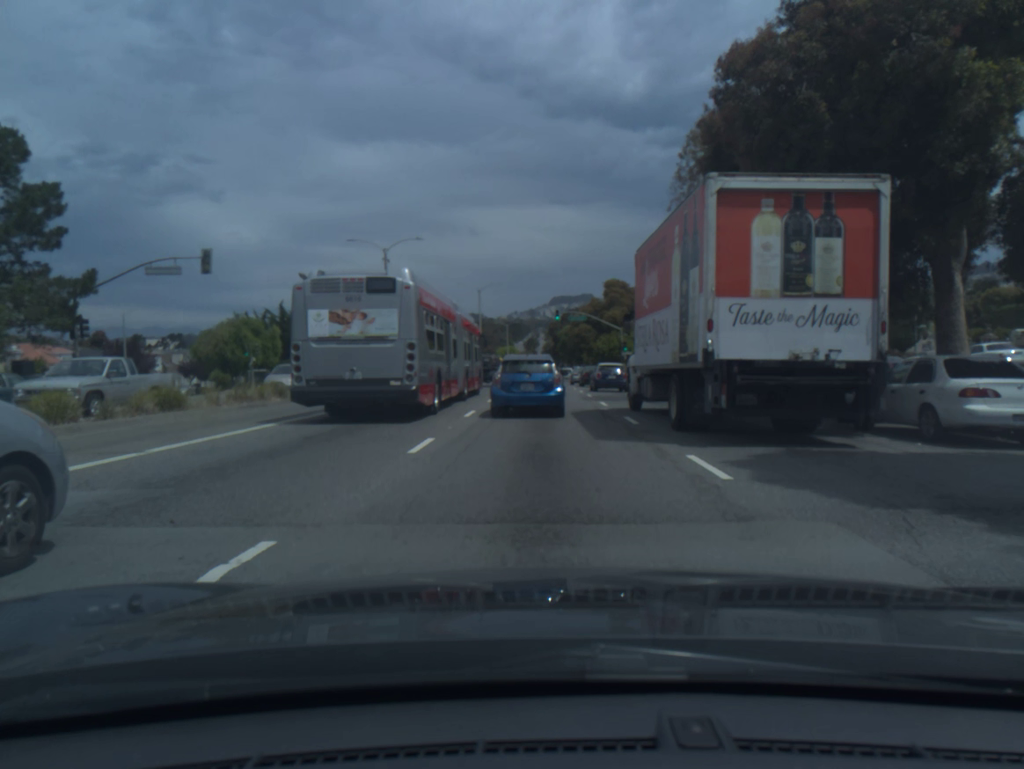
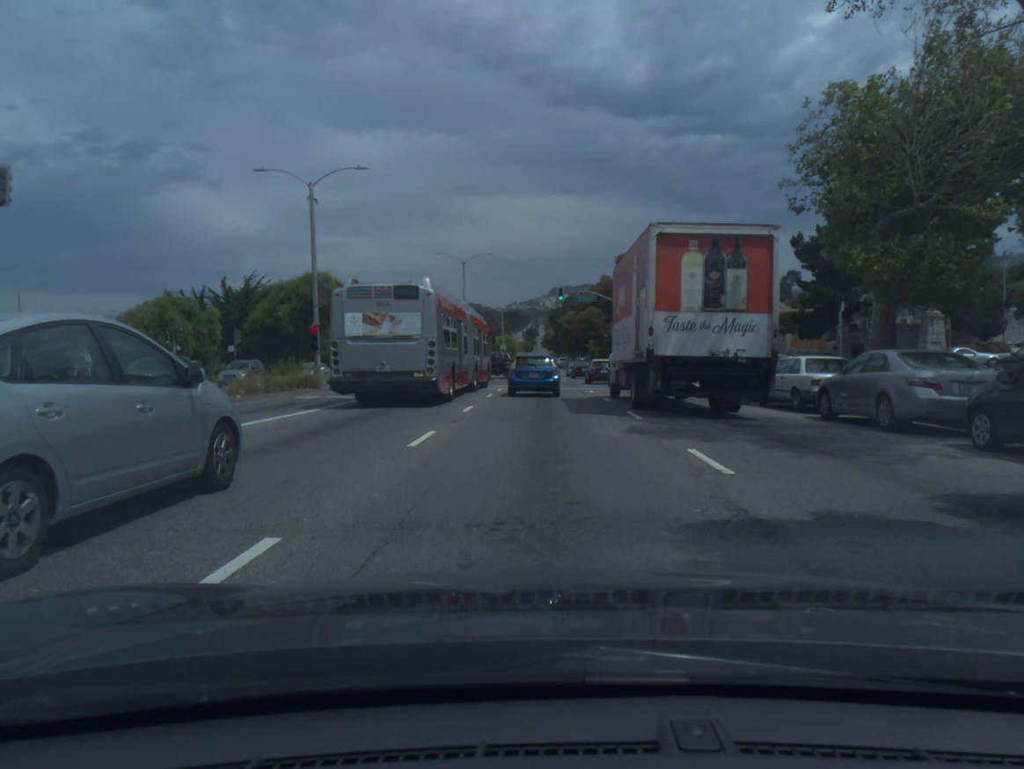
(0.0, +14.8) m; 0°
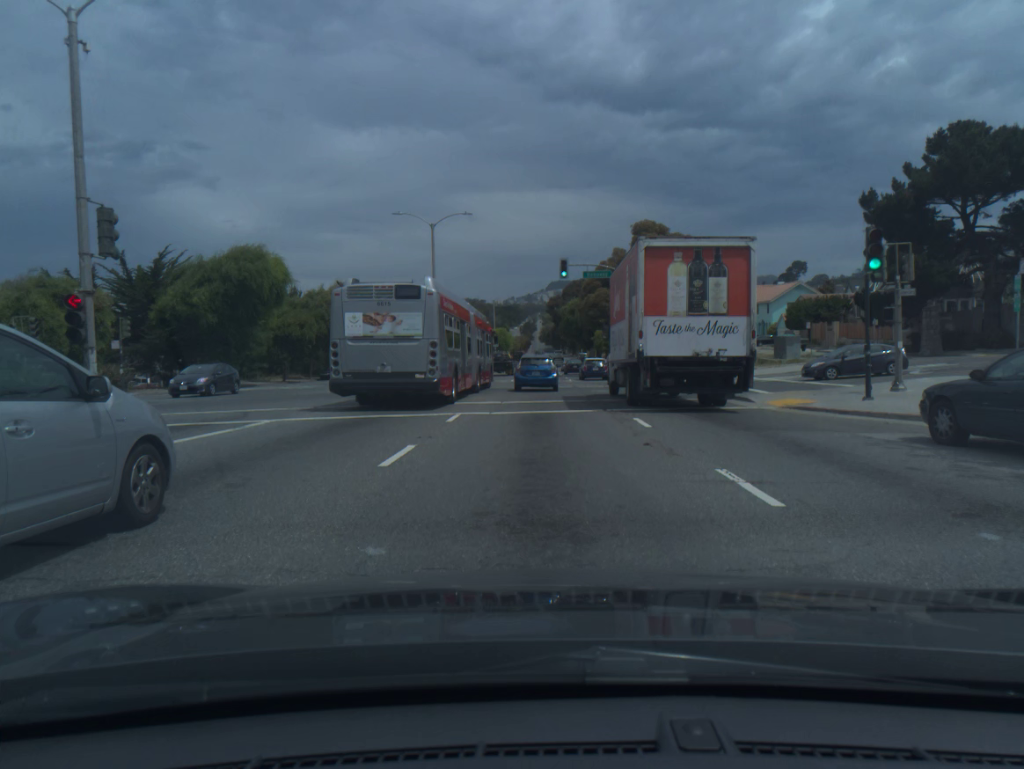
(0.0, +15.9) m; 0°
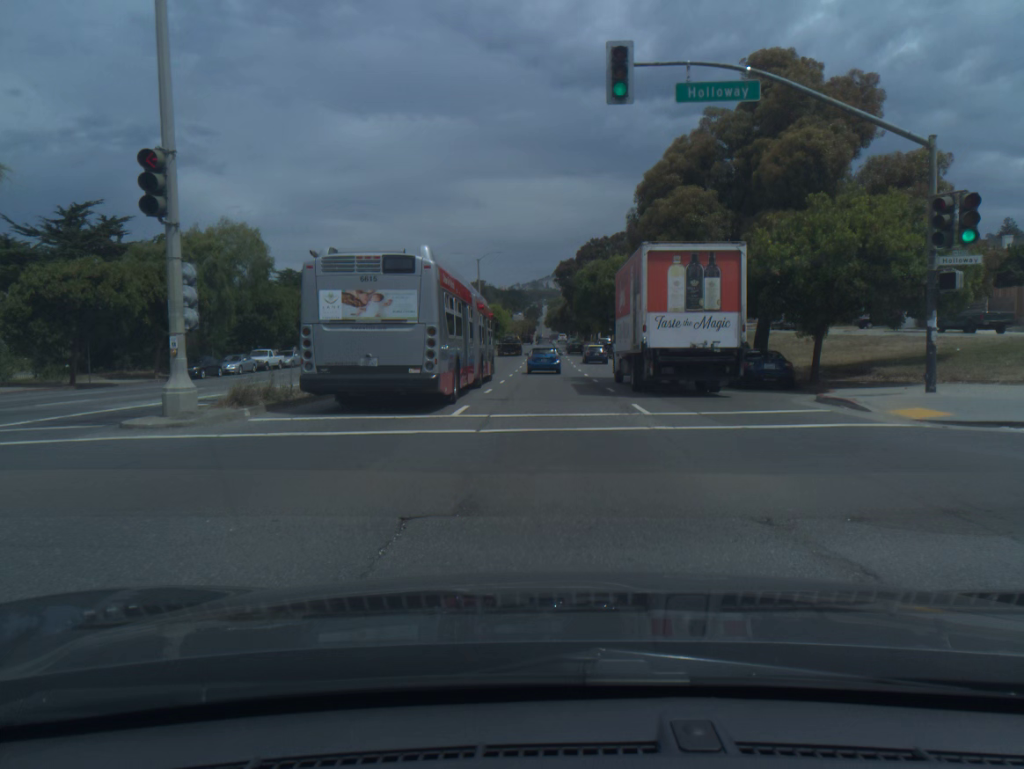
(-0.2, +33.3) m; 0°
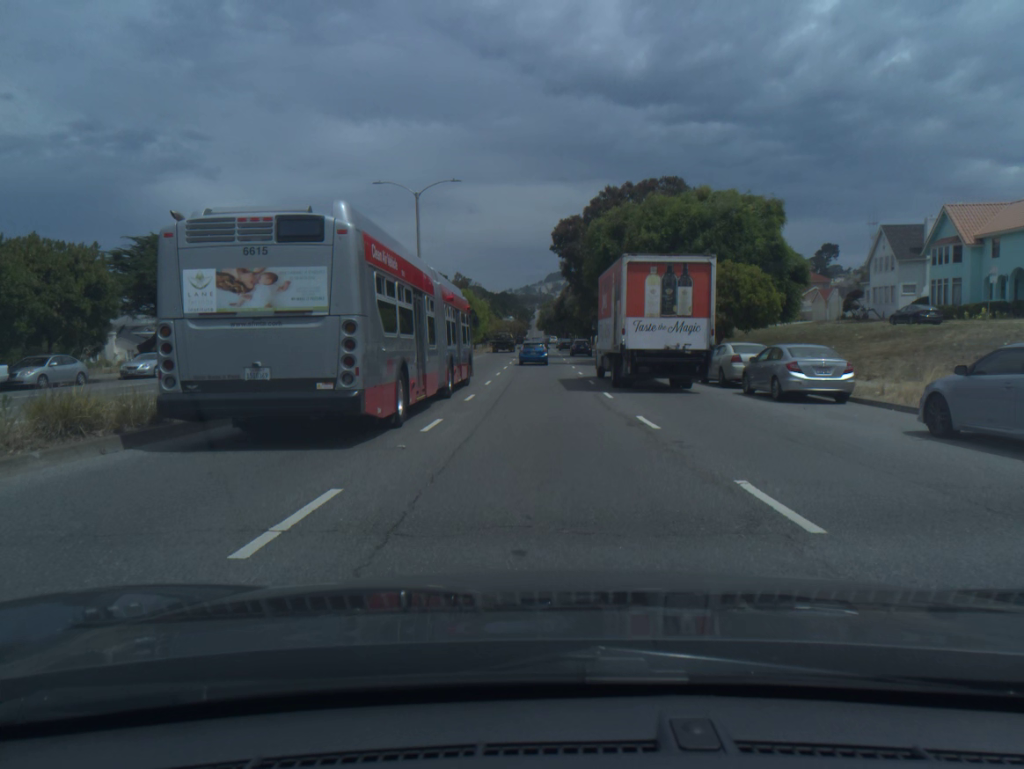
(+0.2, +32.1) m; 0°
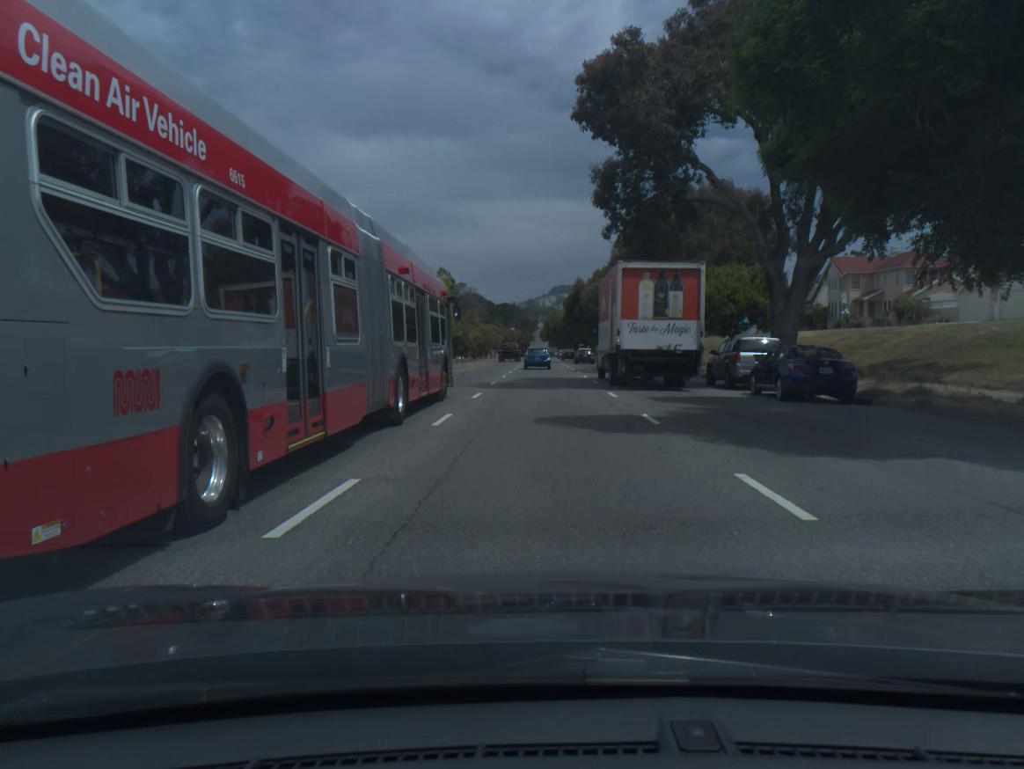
(-0.1, +36.0) m; 0°
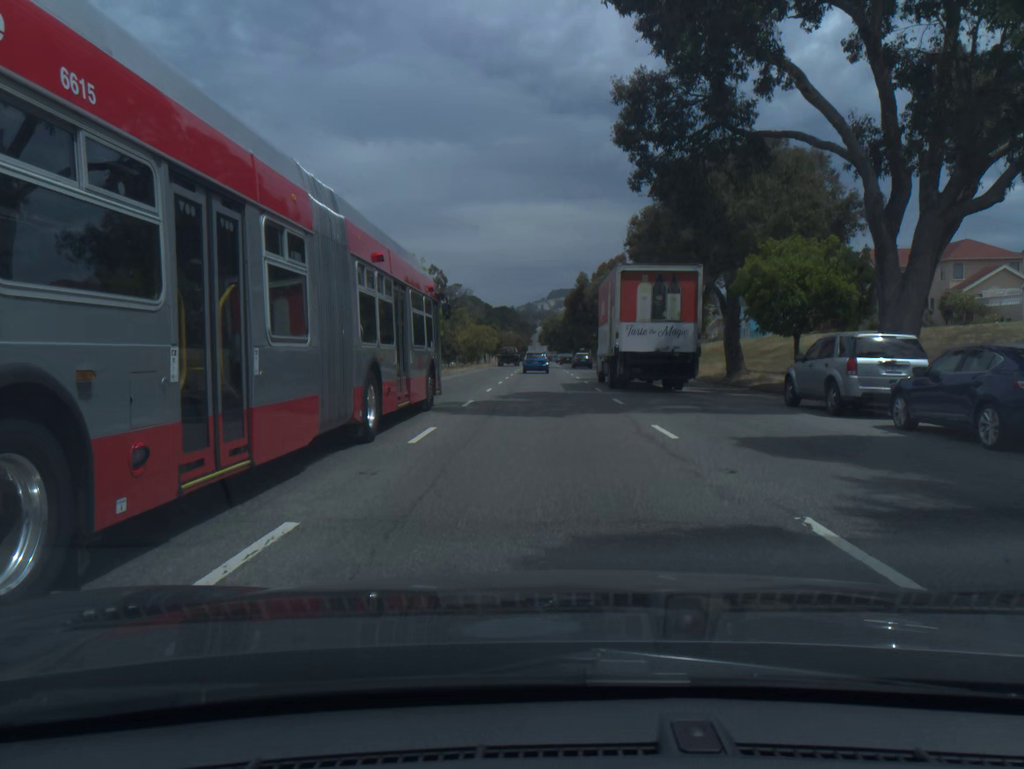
(0.0, +9.2) m; 0°
